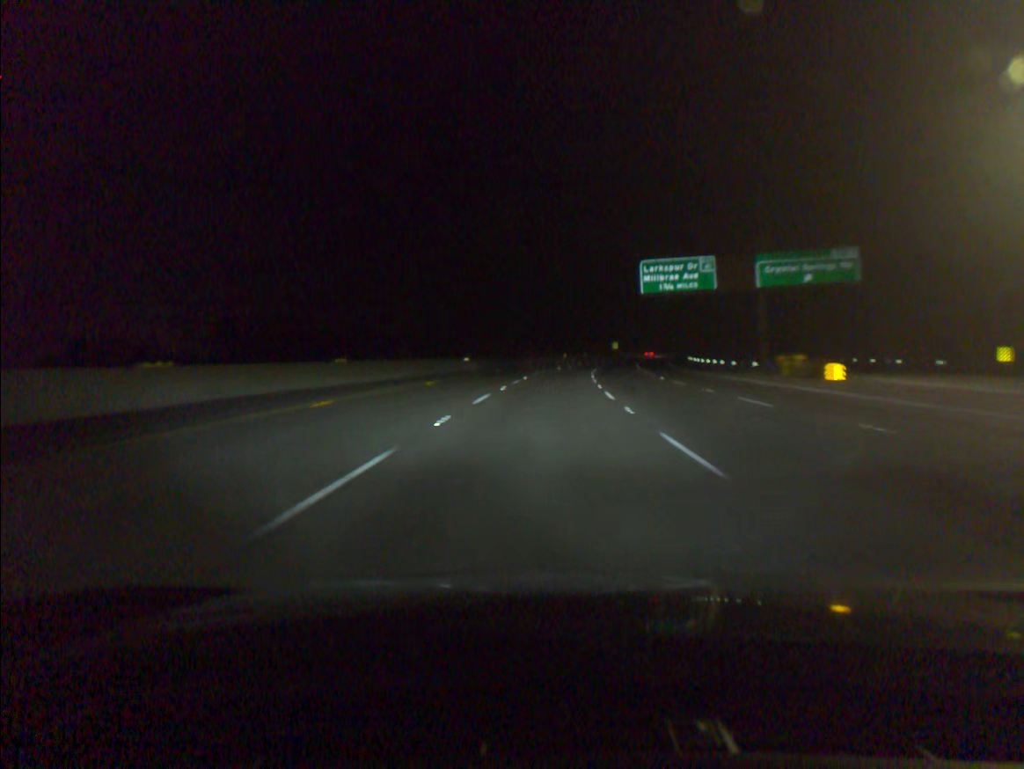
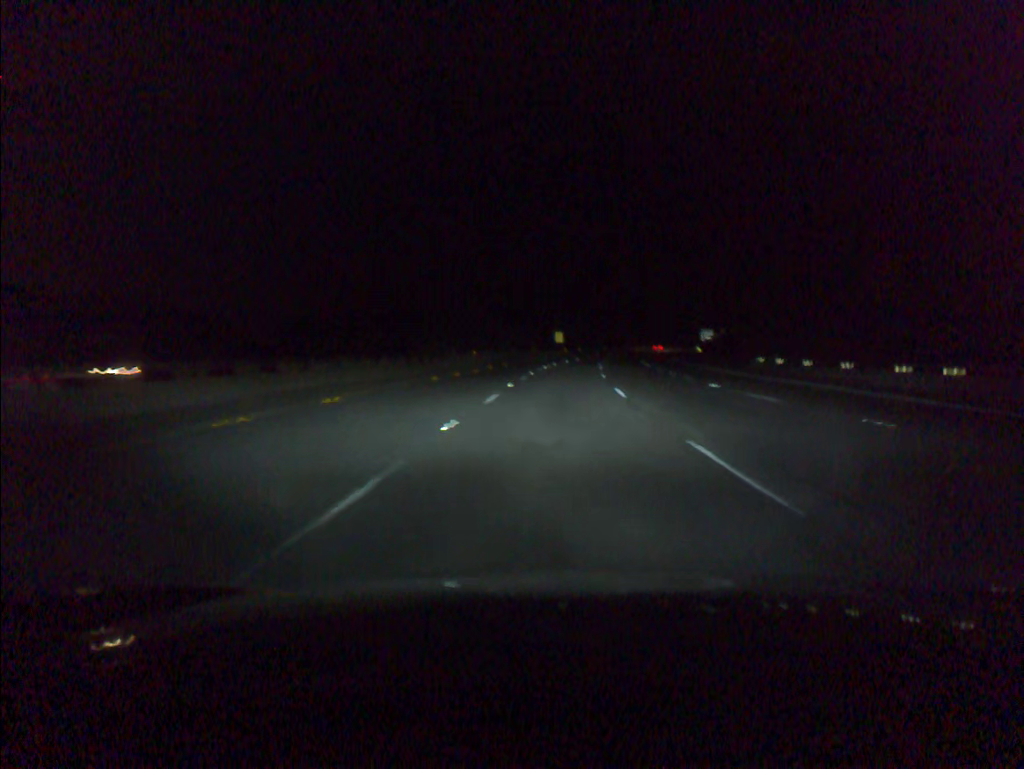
(+3.2, +72.8) m; +6°
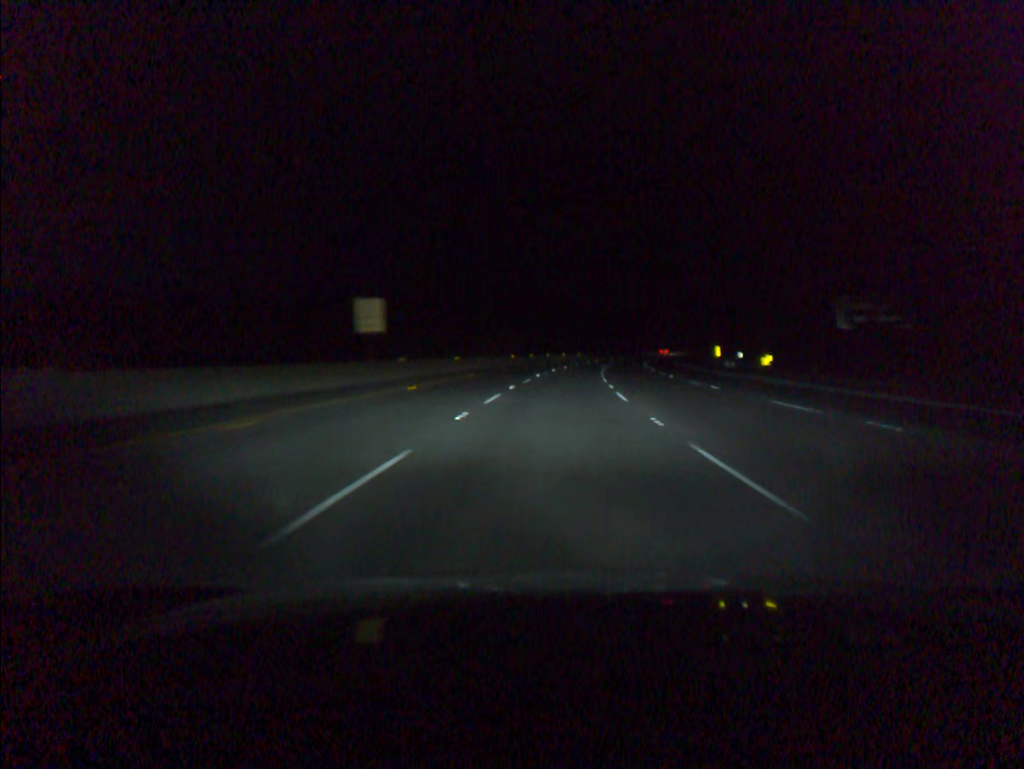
(+6.2, +91.2) m; +7°
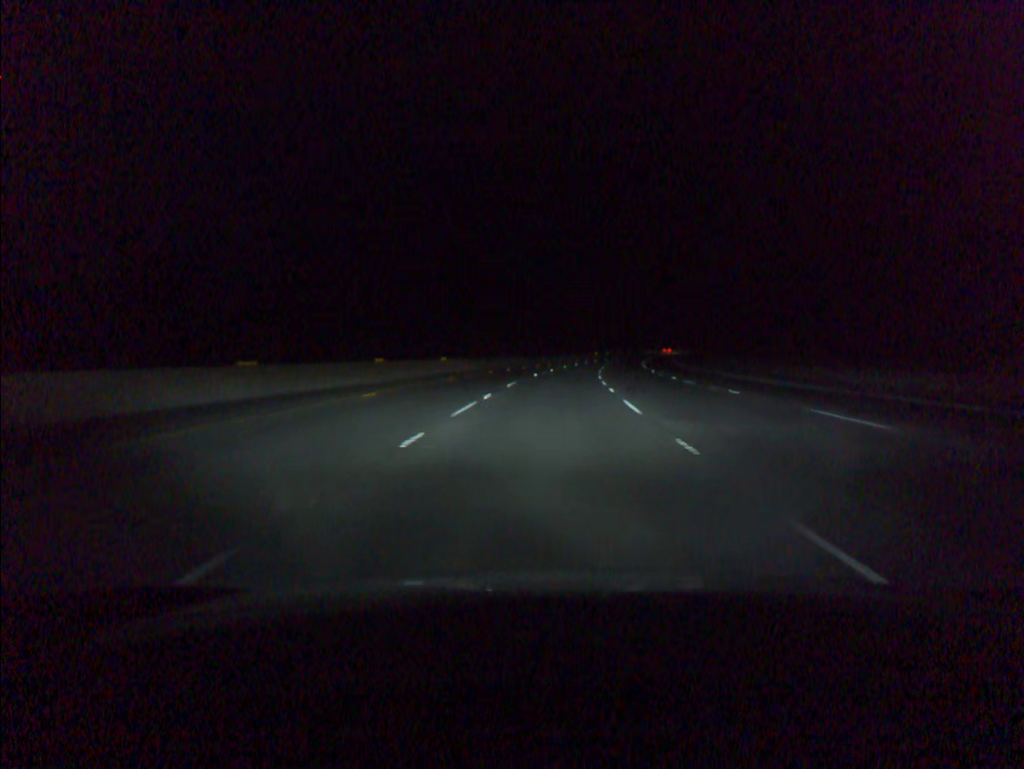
(+6.5, +91.2) m; +8°
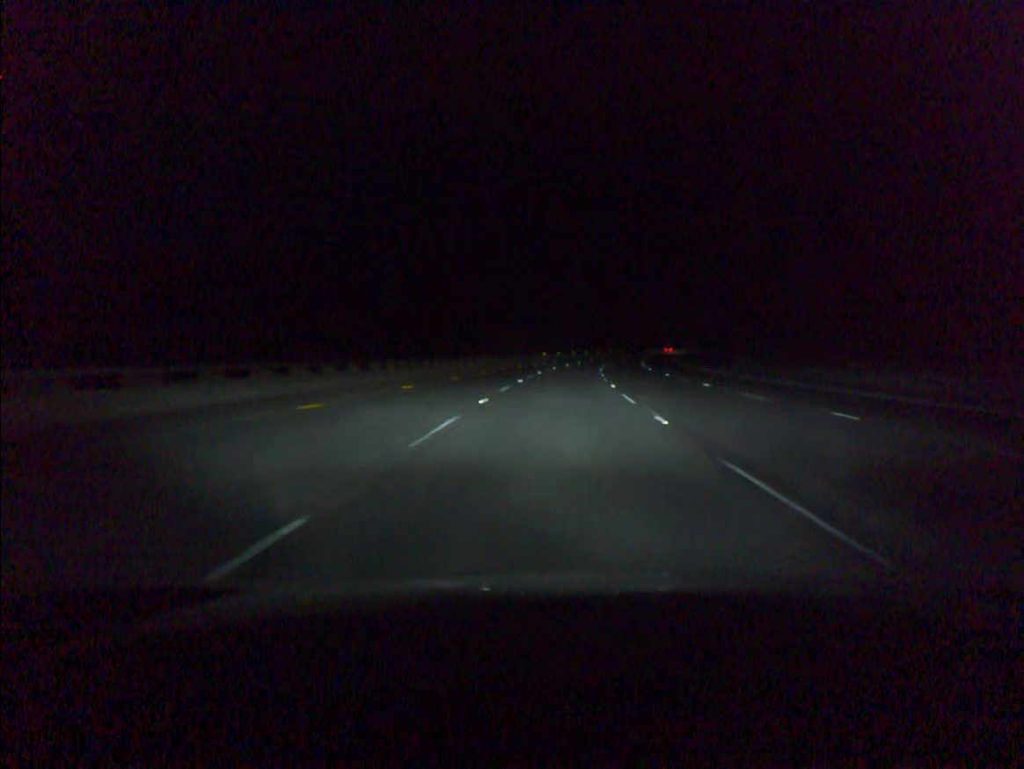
(+2.1, +54.8) m; +5°
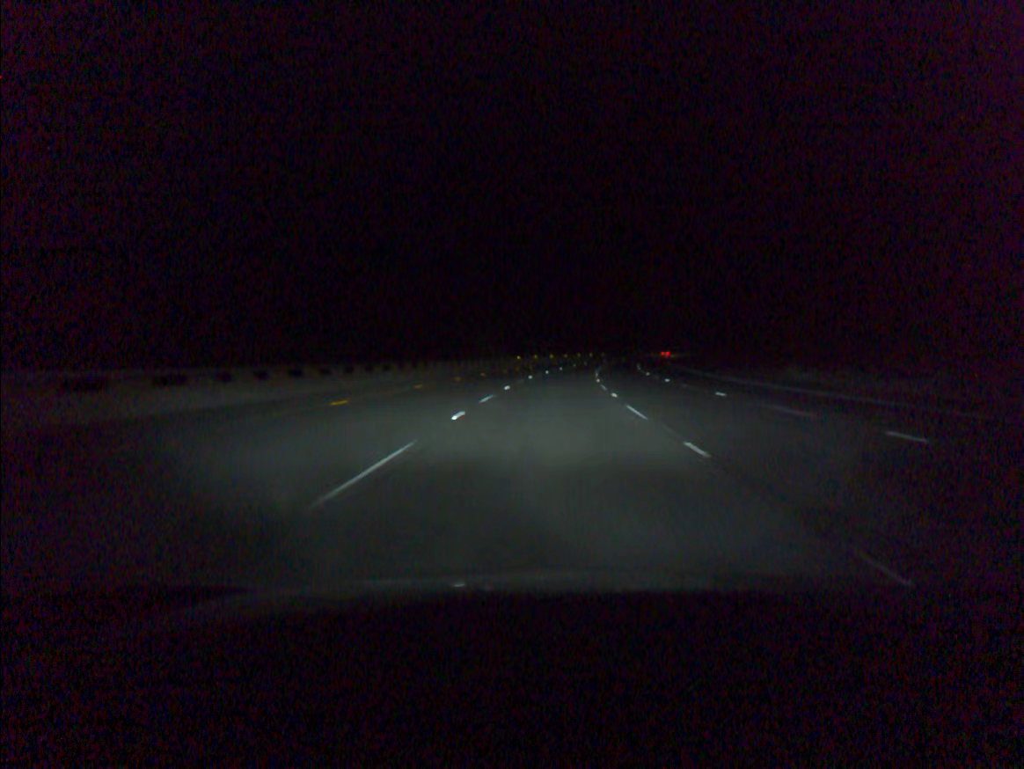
(+0.3, +18.3) m; +2°
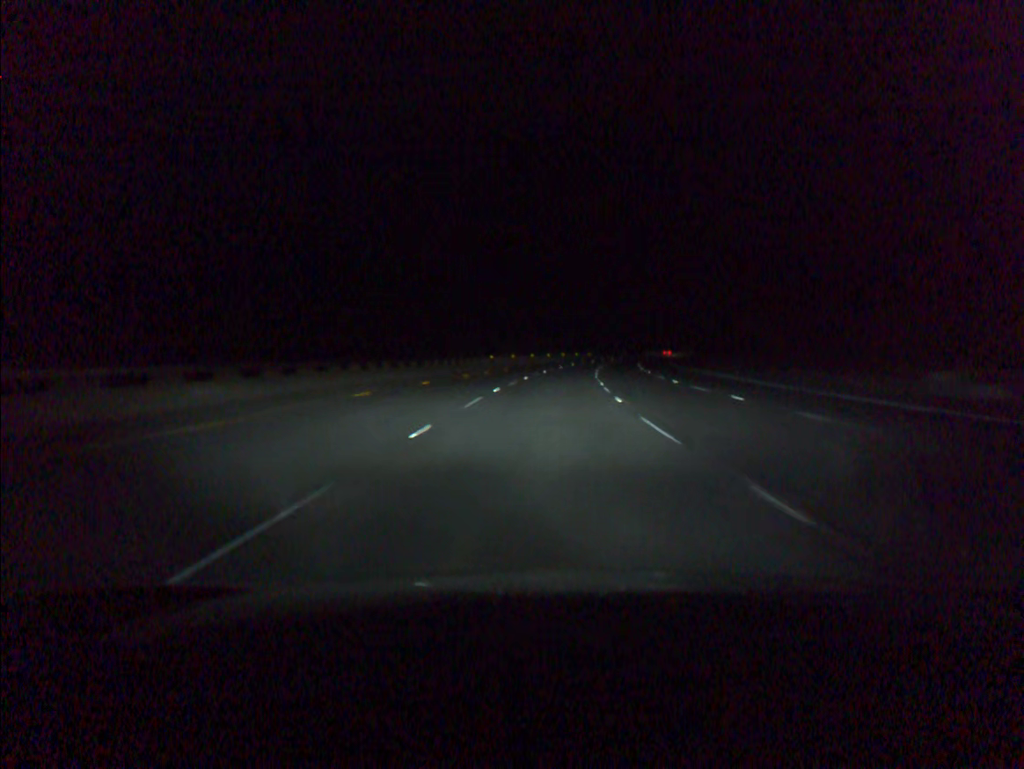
(+0.2, +18.3) m; +1°
